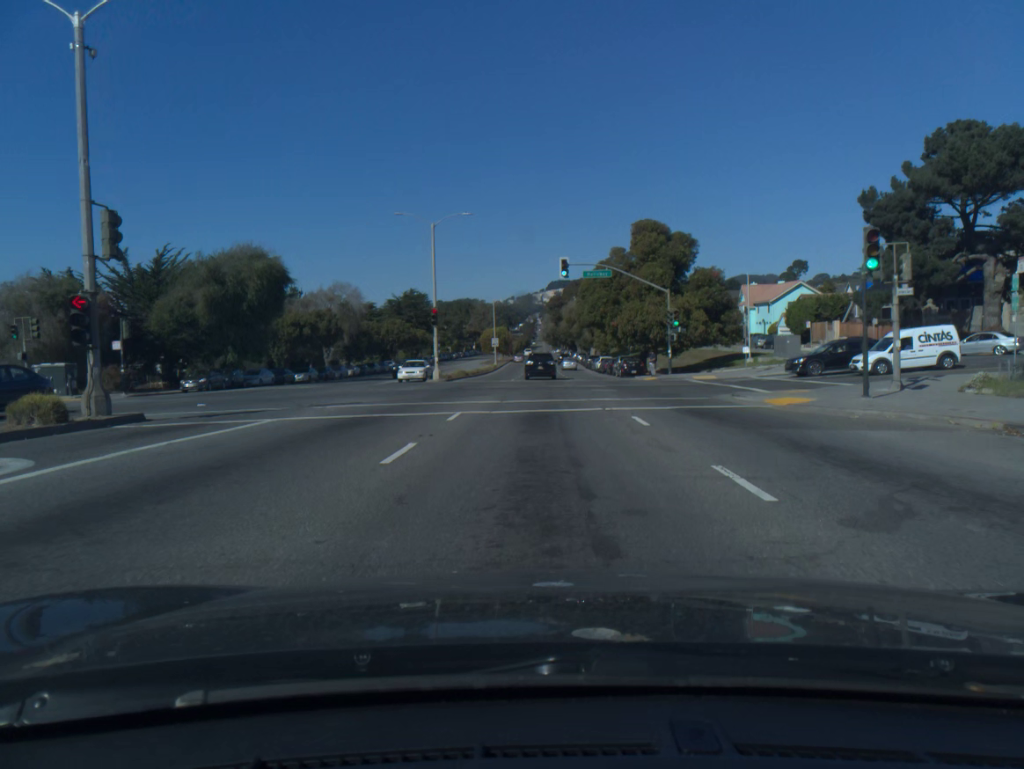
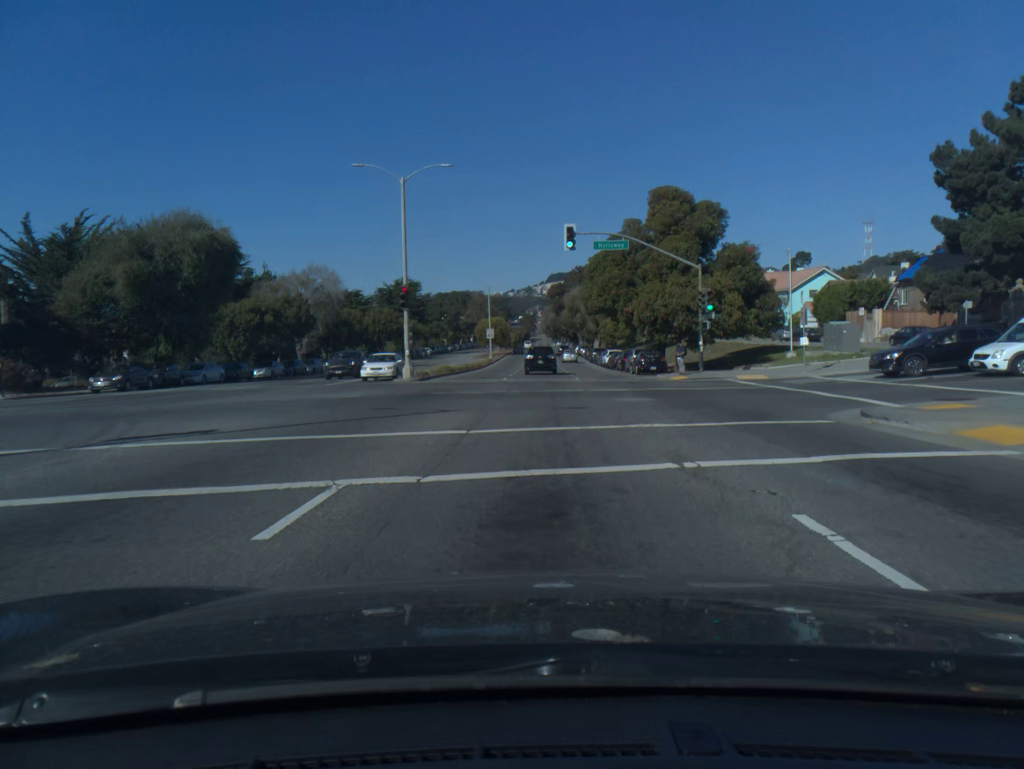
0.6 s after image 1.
(0.0, +10.2) m; 0°
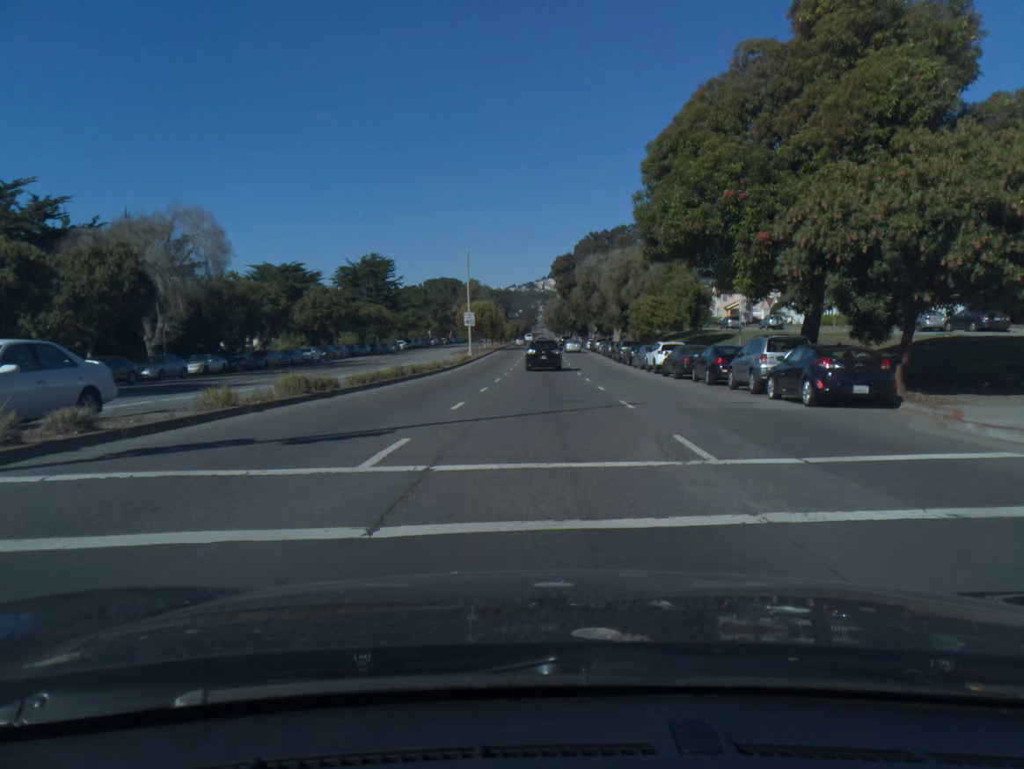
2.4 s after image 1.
(0.0, +30.1) m; 0°
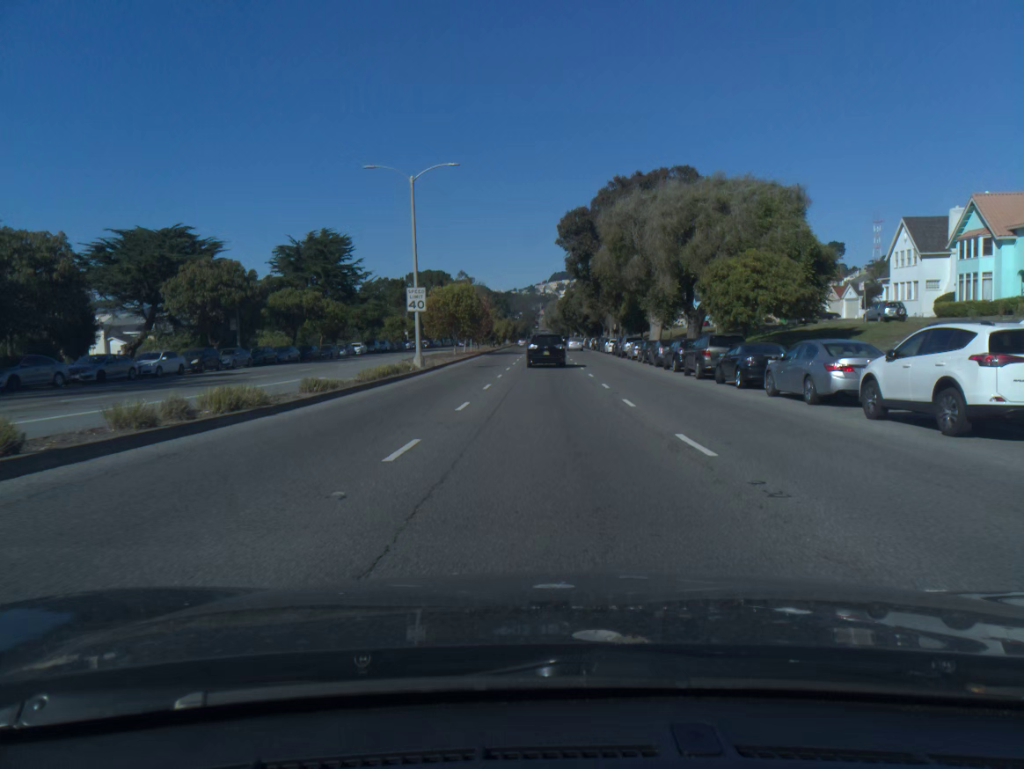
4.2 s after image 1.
(0.0, +29.1) m; 0°
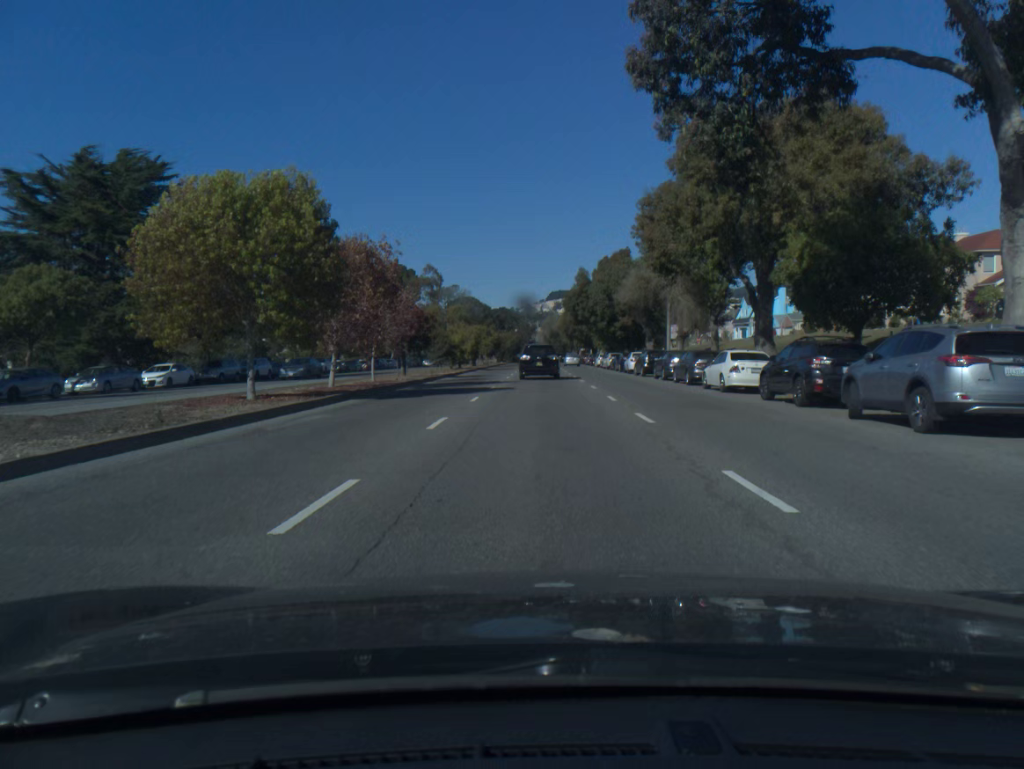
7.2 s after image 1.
(+0.1, +47.2) m; 0°
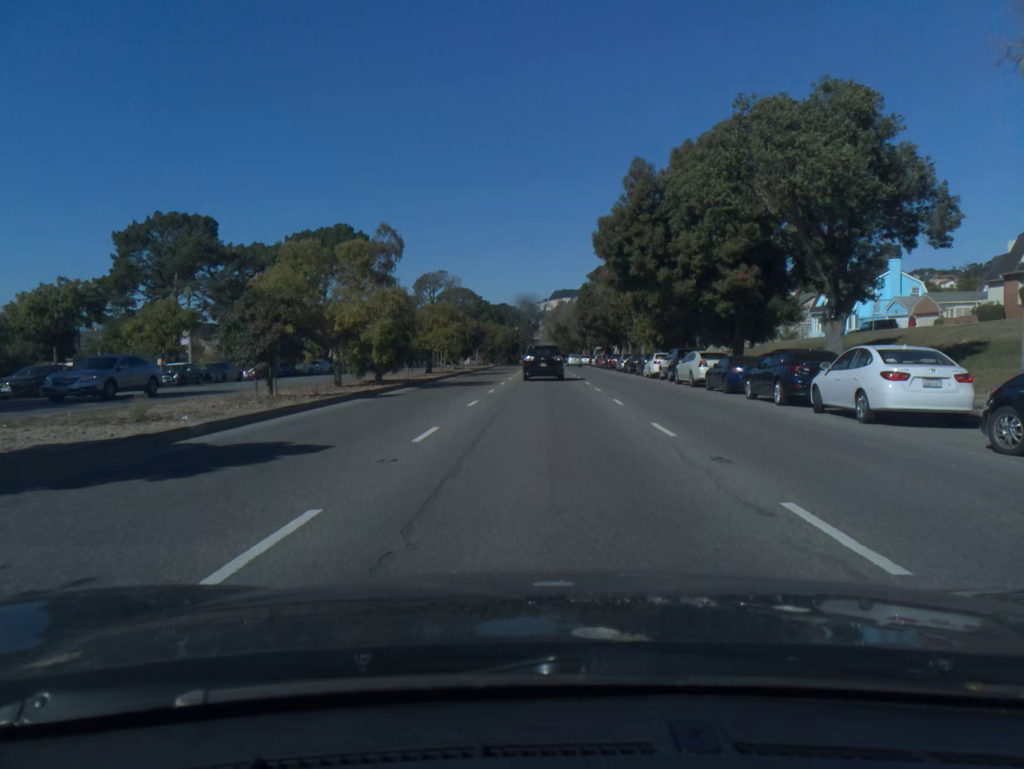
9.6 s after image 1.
(-0.1, +37.7) m; 0°
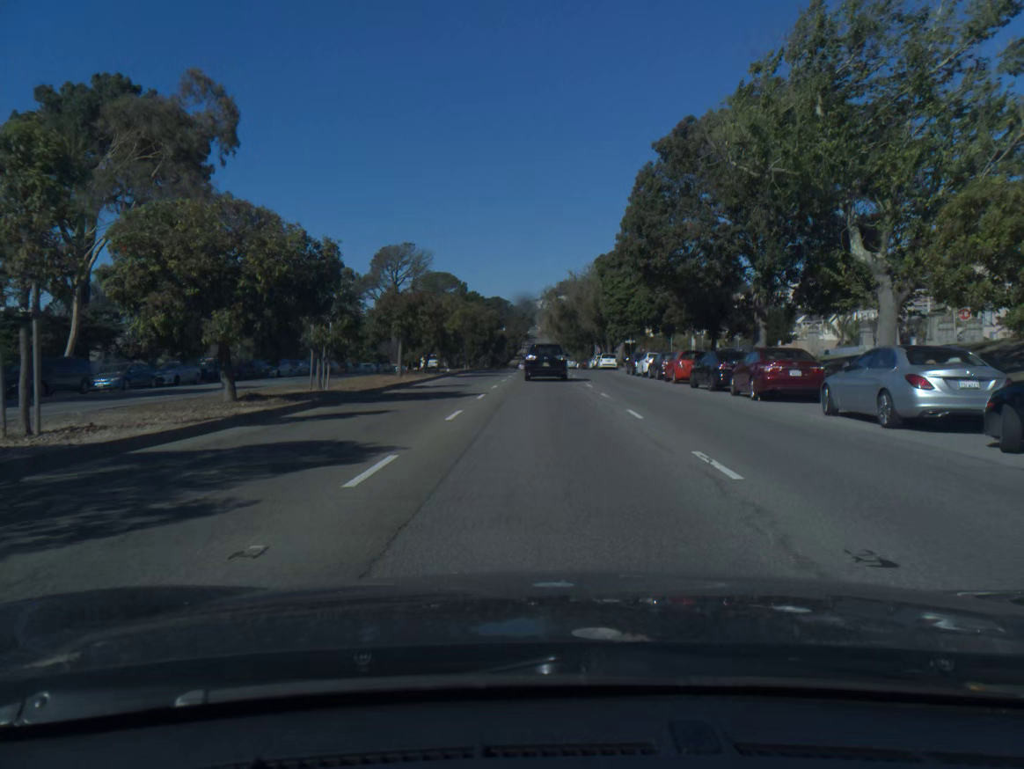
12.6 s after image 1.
(+0.1, +47.5) m; 0°
